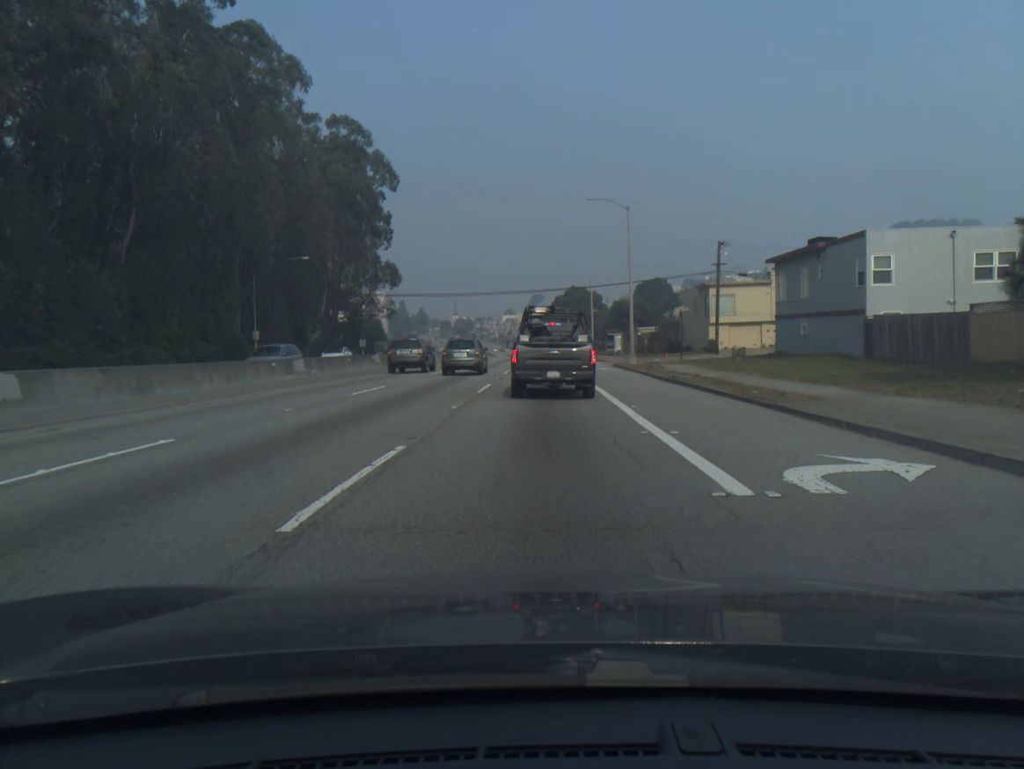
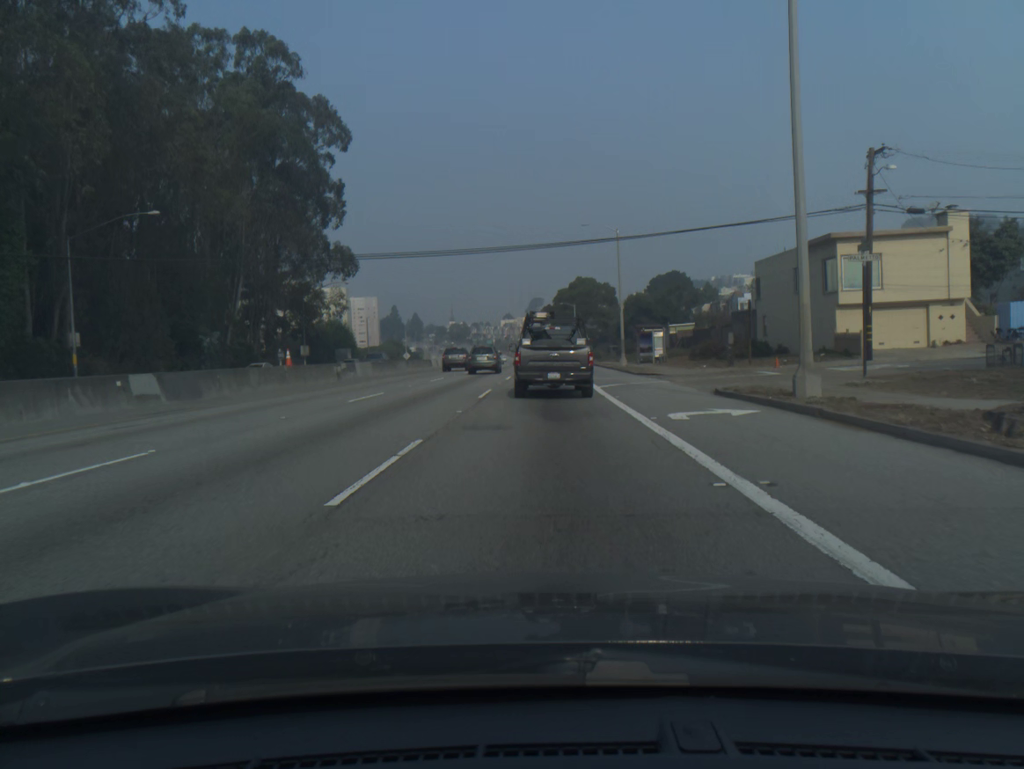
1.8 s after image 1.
(-0.1, +29.9) m; 0°
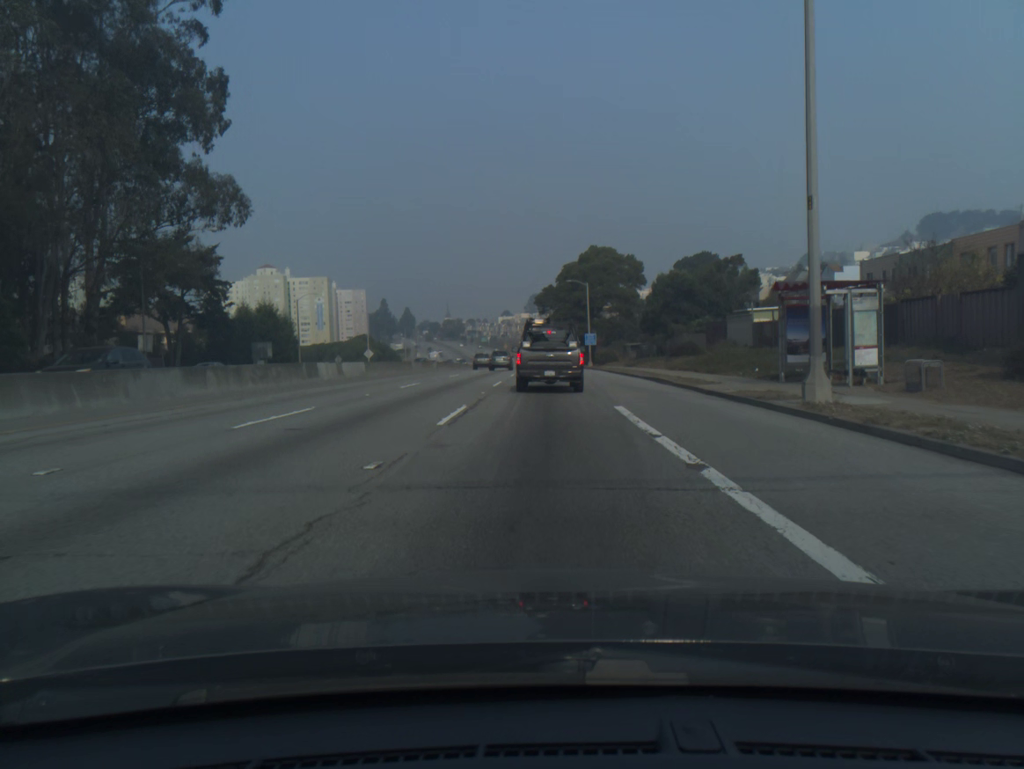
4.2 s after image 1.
(+0.1, +37.1) m; 0°
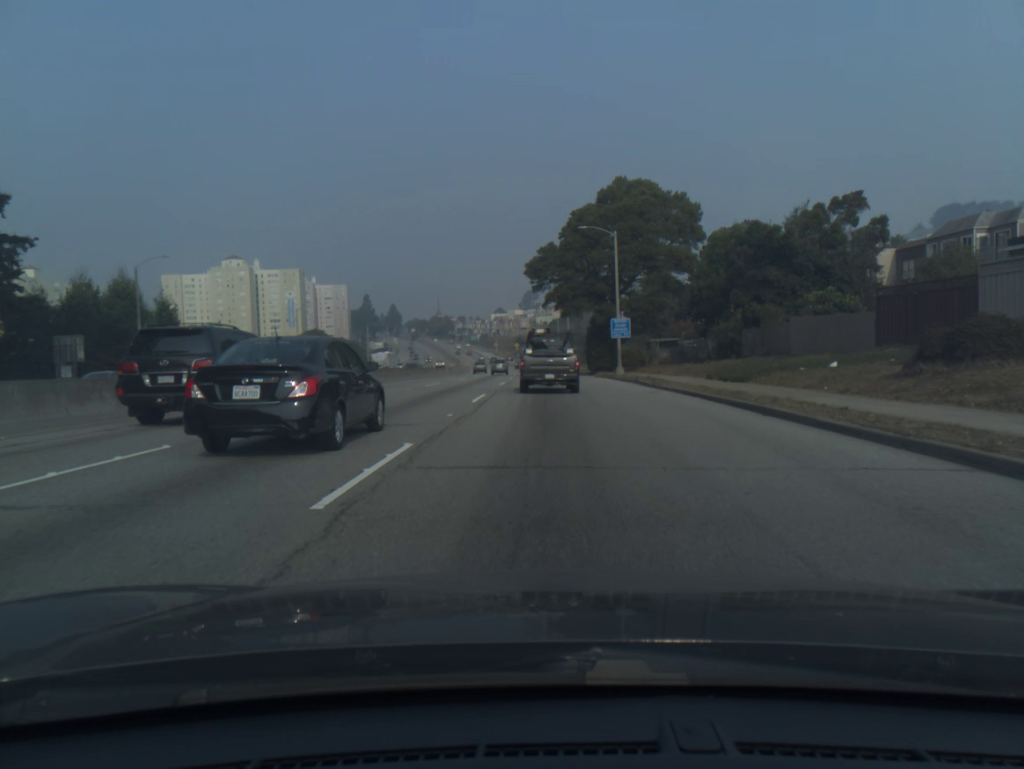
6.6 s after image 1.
(-0.1, +36.2) m; 0°
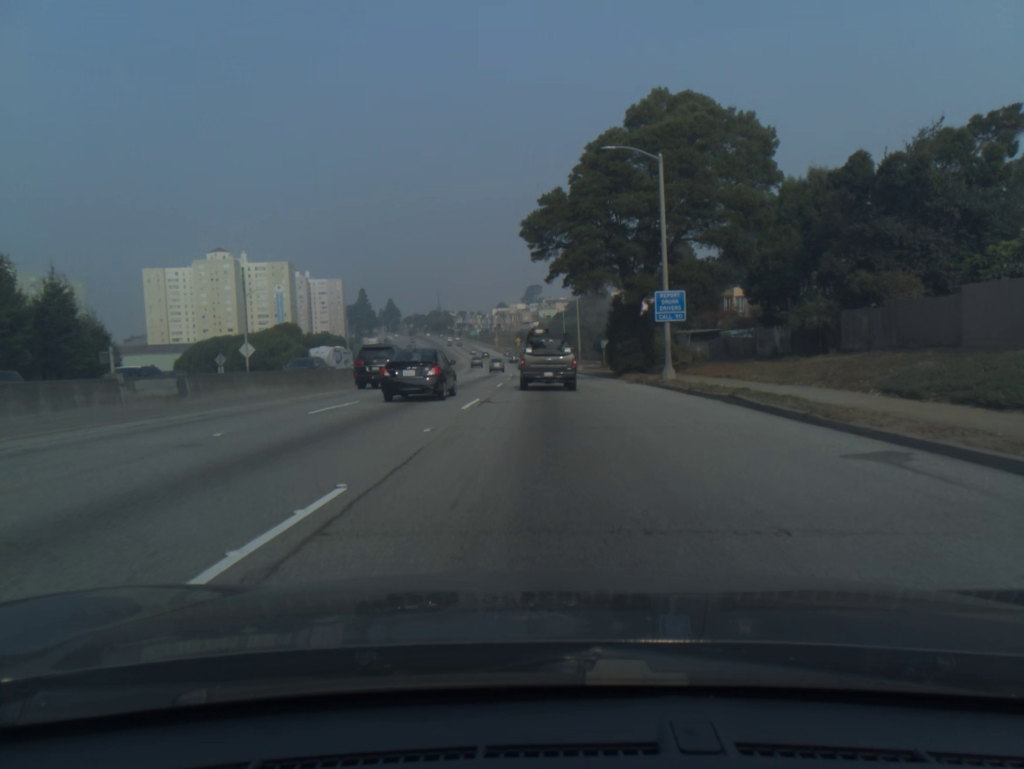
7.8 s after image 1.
(0.0, +18.2) m; 0°
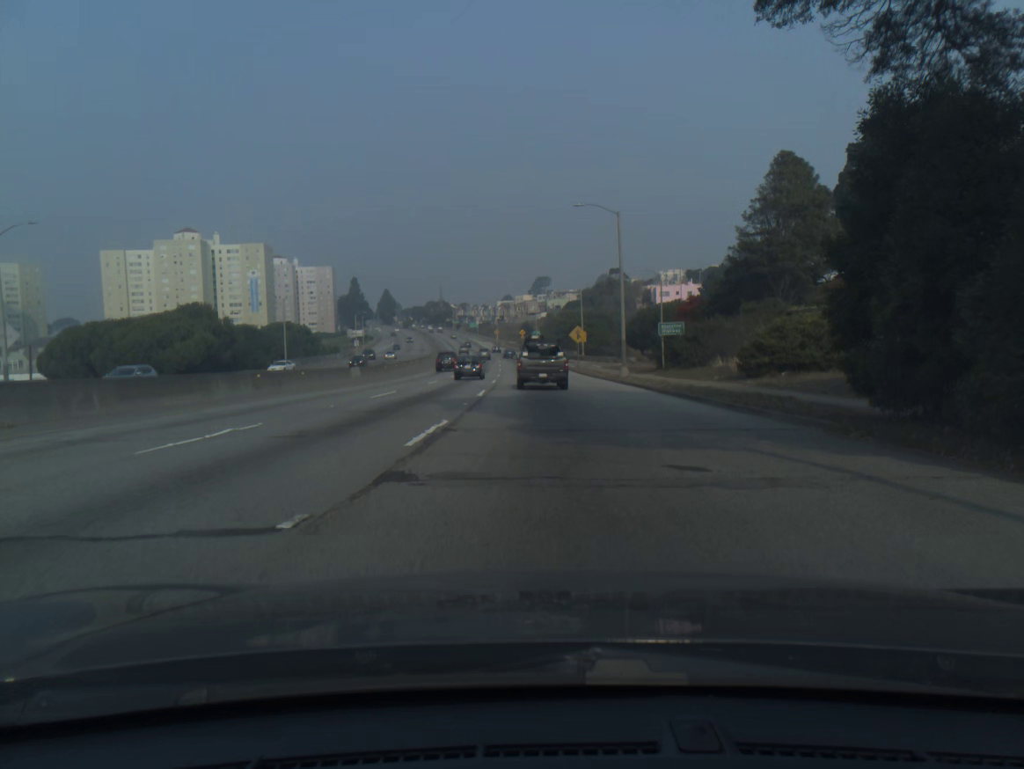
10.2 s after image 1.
(-0.3, +36.7) m; -1°
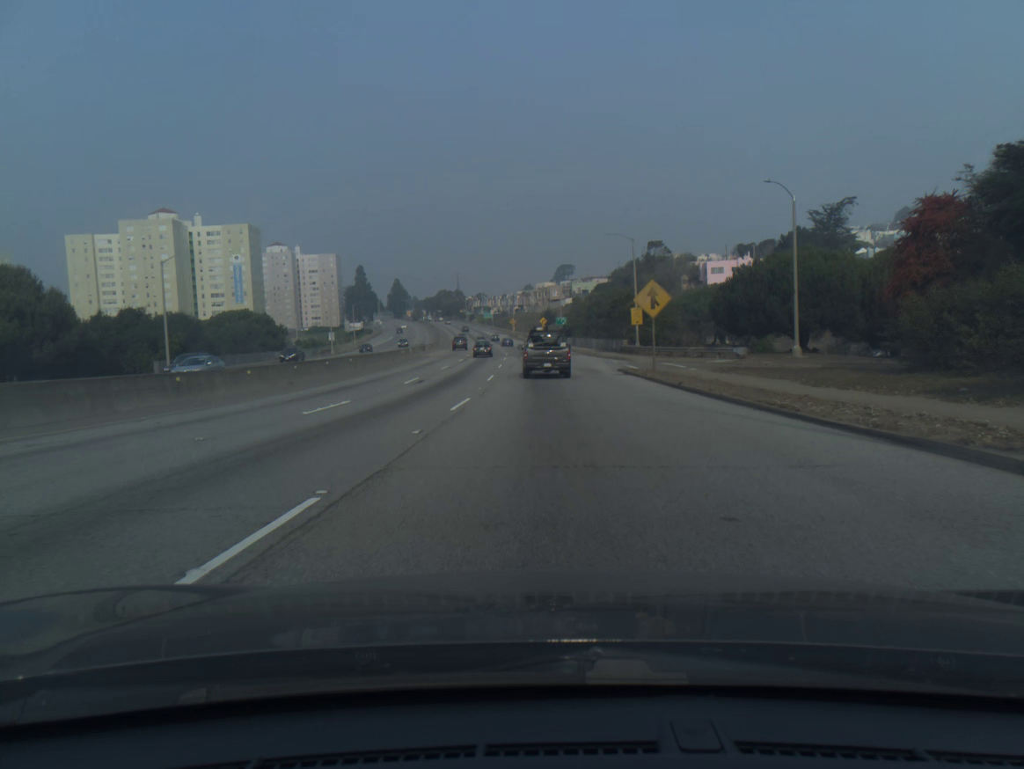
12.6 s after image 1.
(-0.4, +37.5) m; -1°
